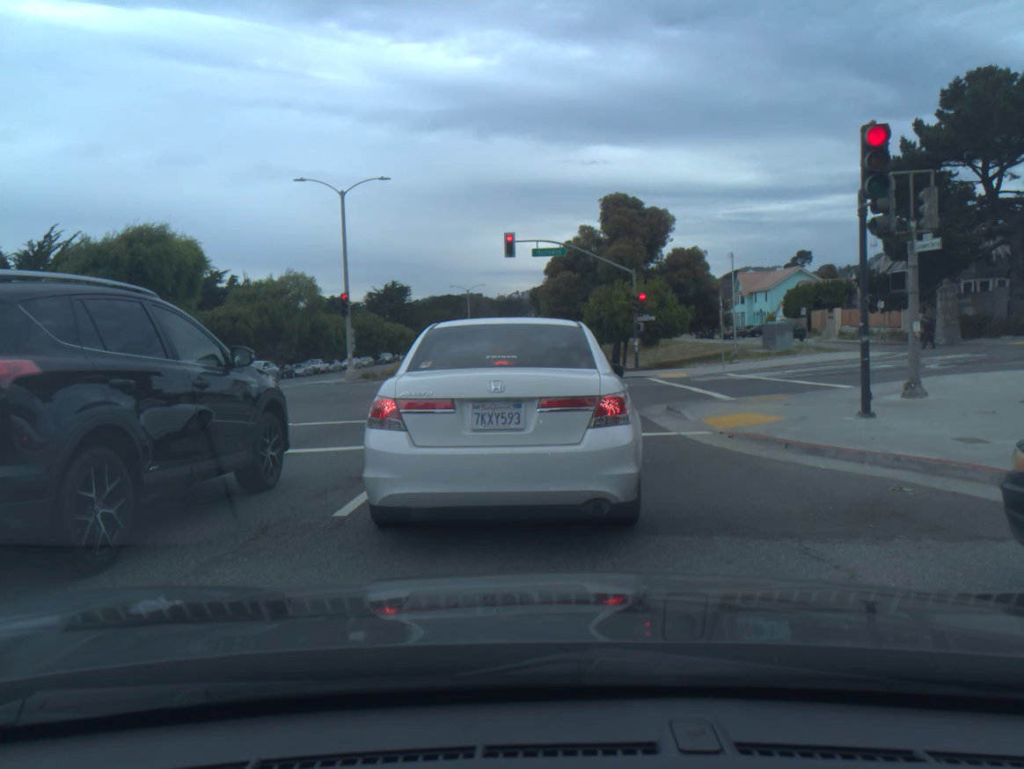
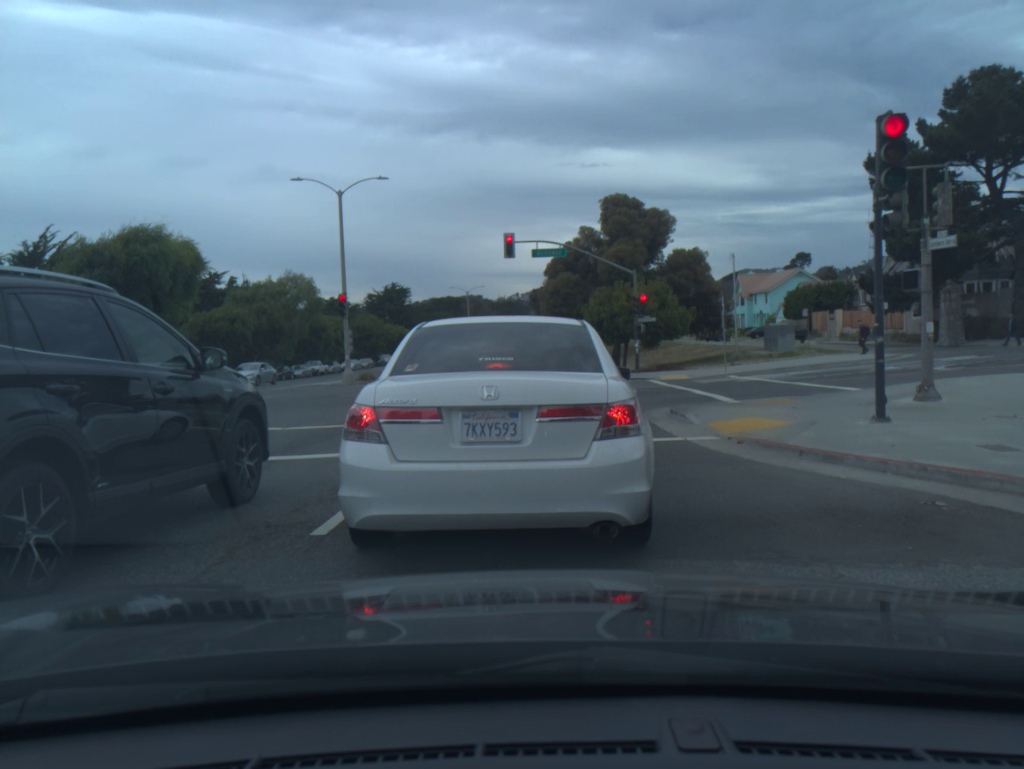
(0.0, +0.6) m; 0°
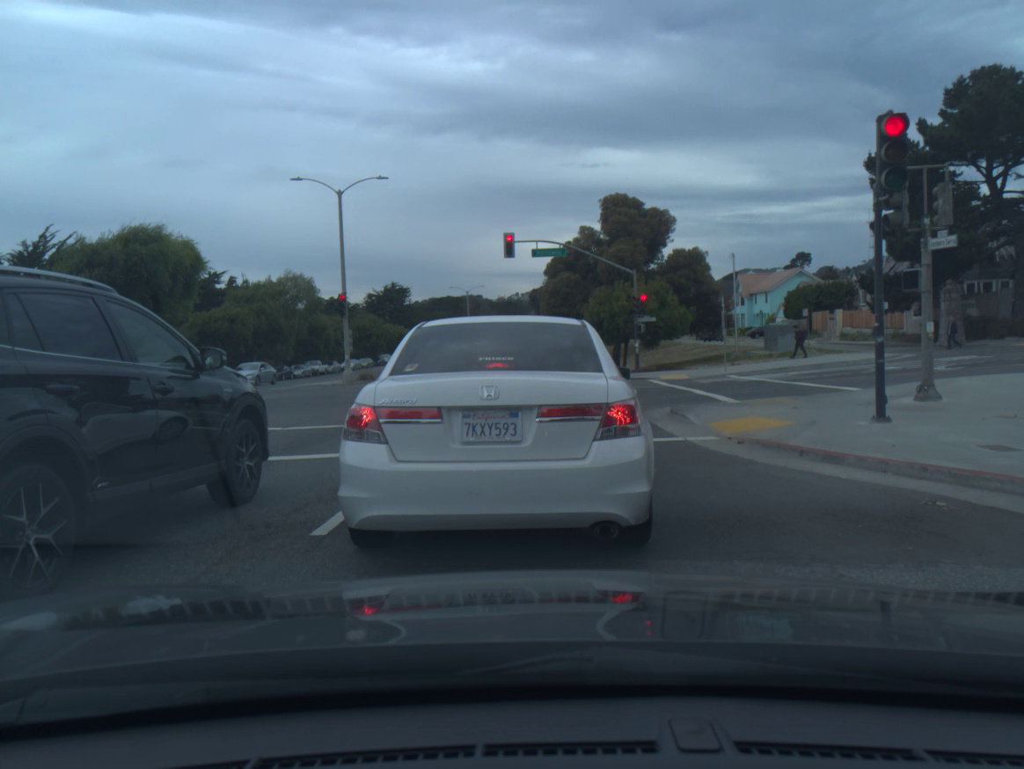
(0.0, 0.0) m; 0°
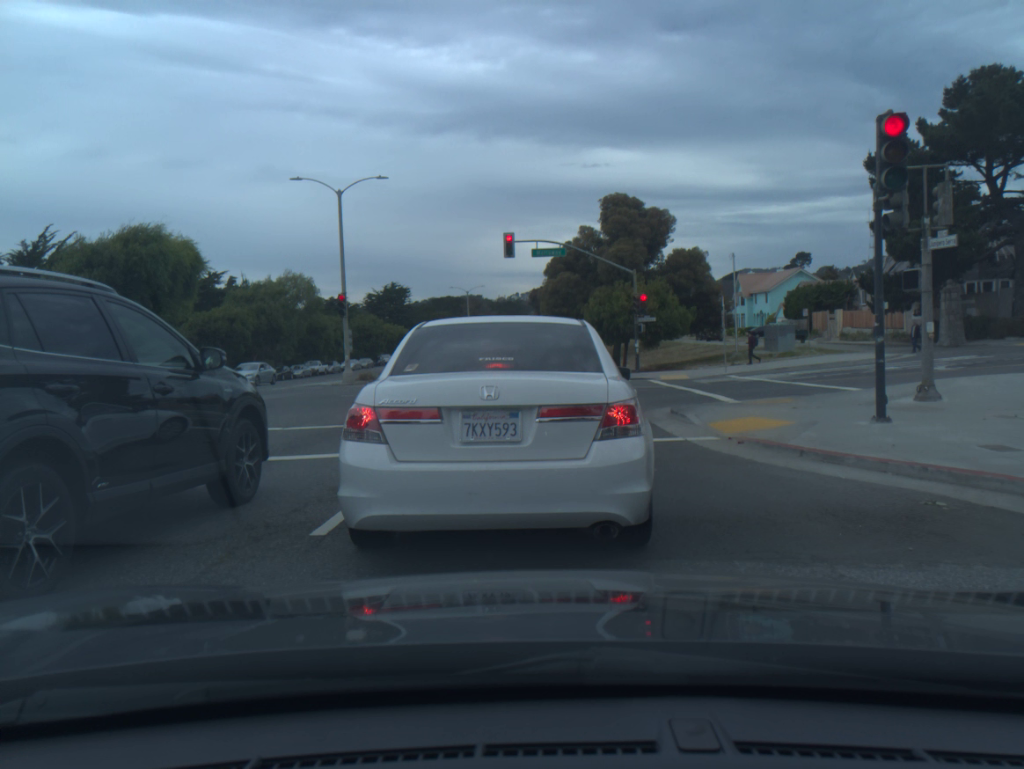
(0.0, 0.0) m; 0°
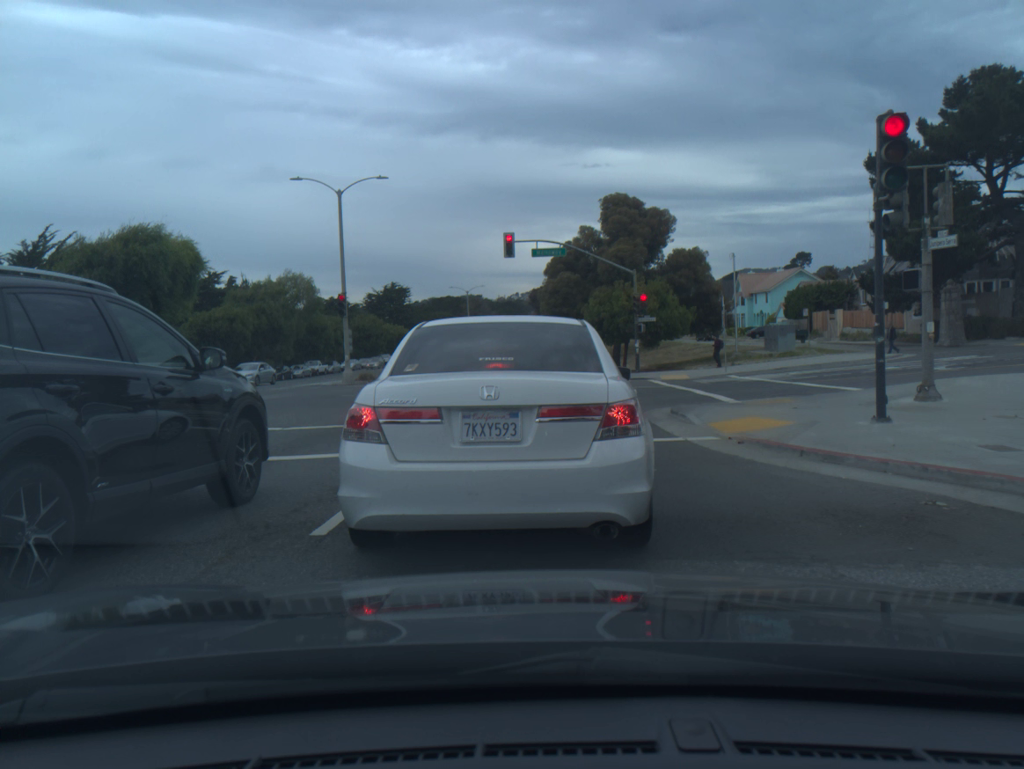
(0.0, 0.0) m; 0°
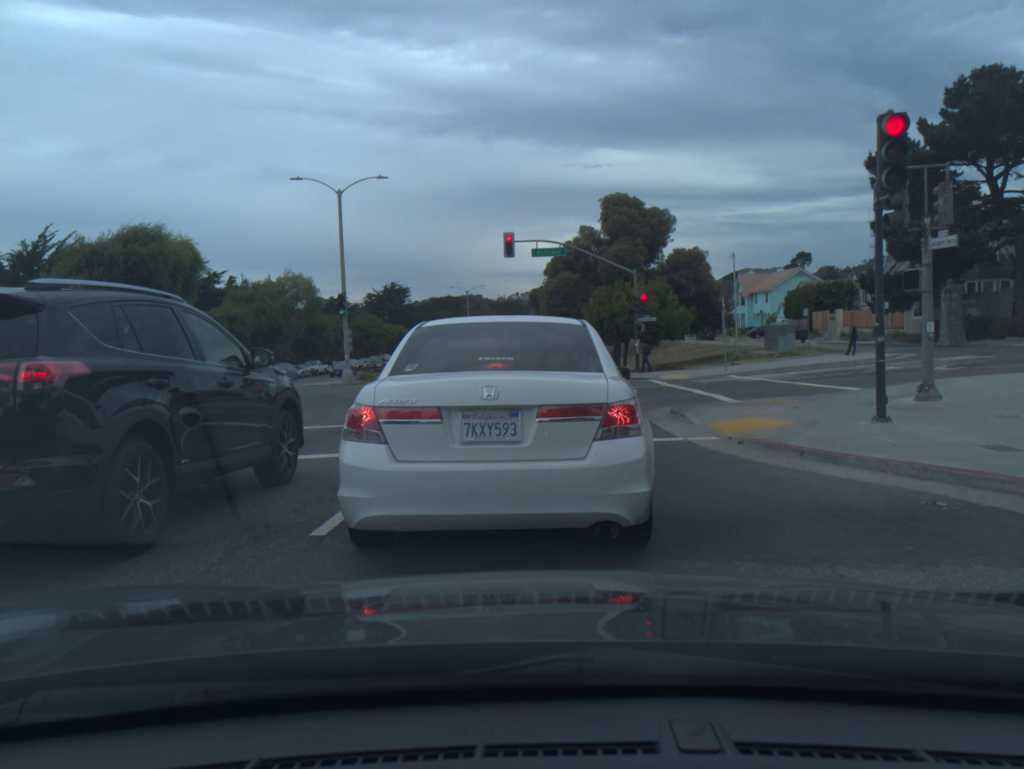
(0.0, 0.0) m; 0°
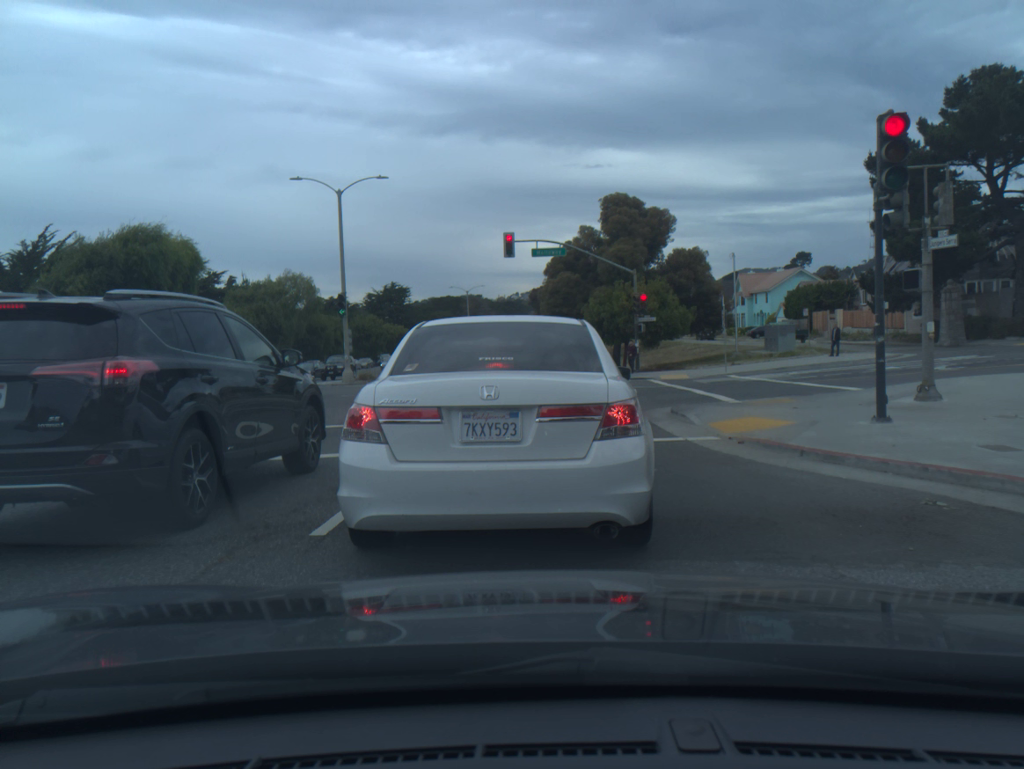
(0.0, 0.0) m; 0°
